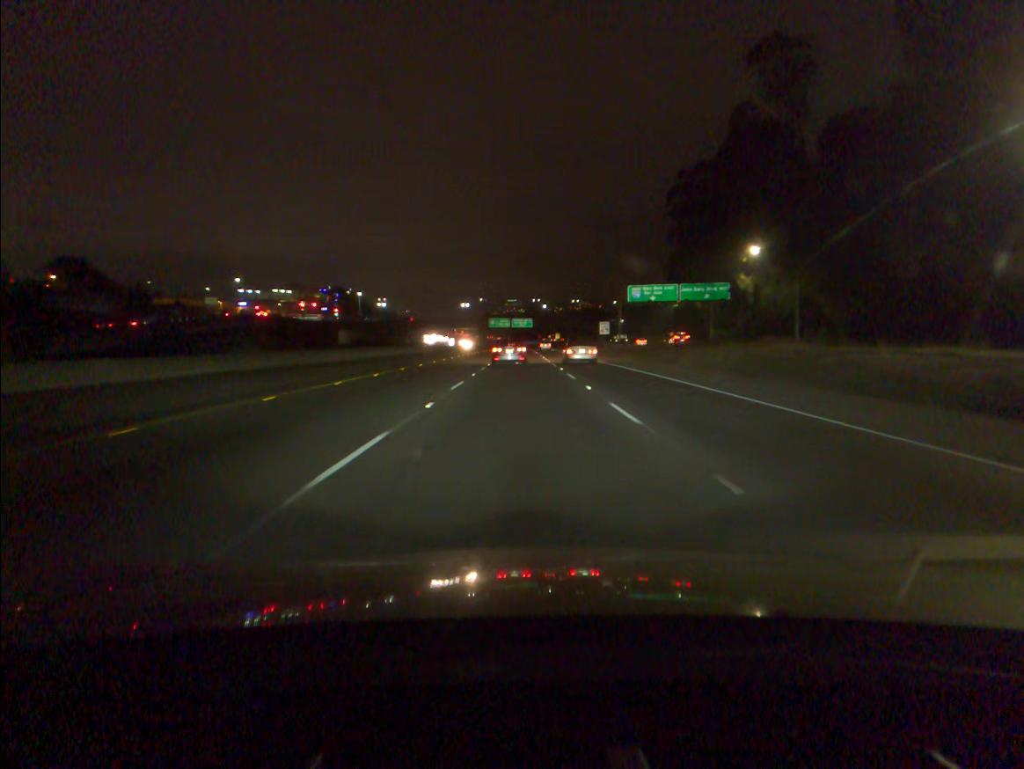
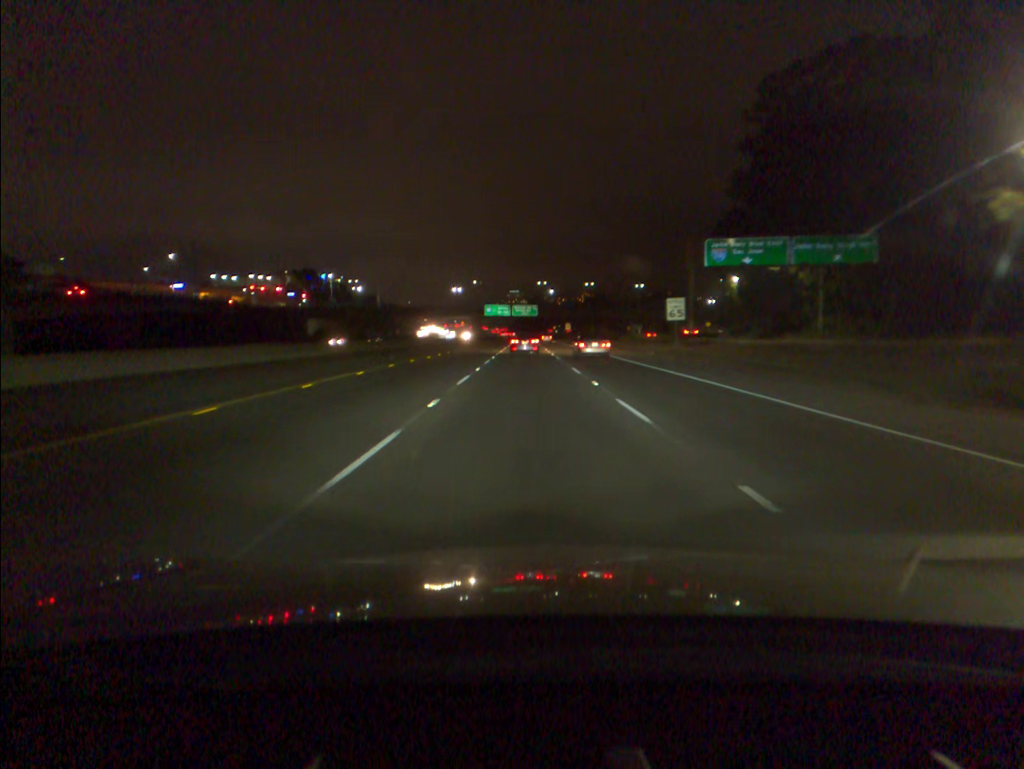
(-0.1, +44.7) m; 0°
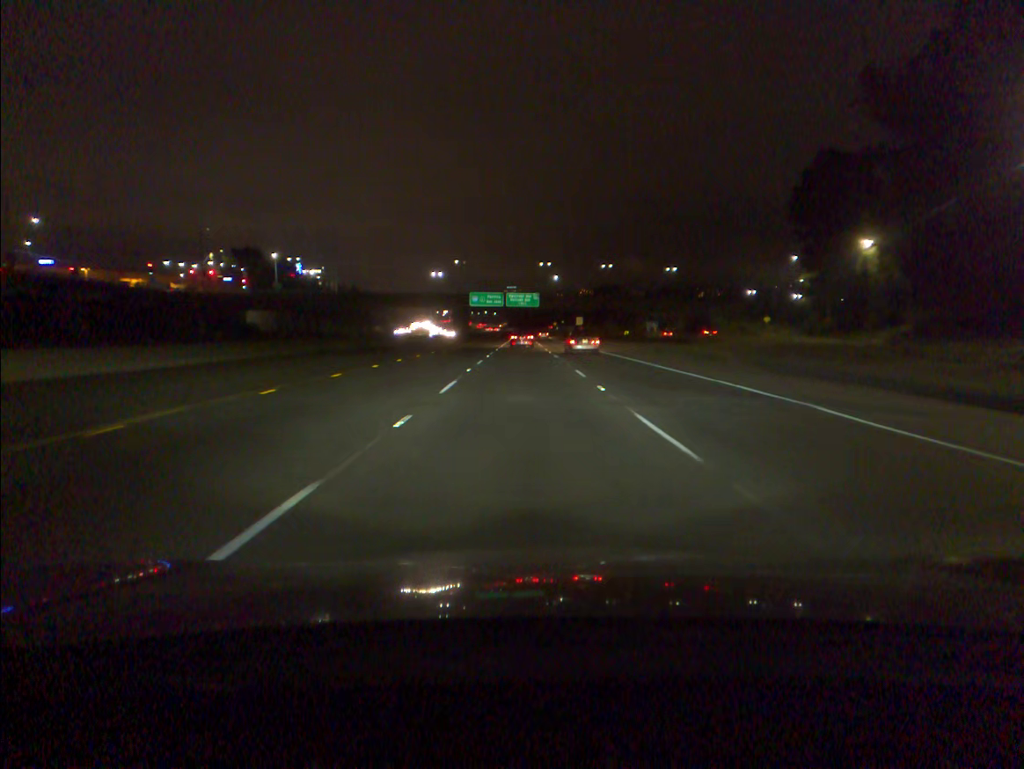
(+0.1, +47.9) m; 0°
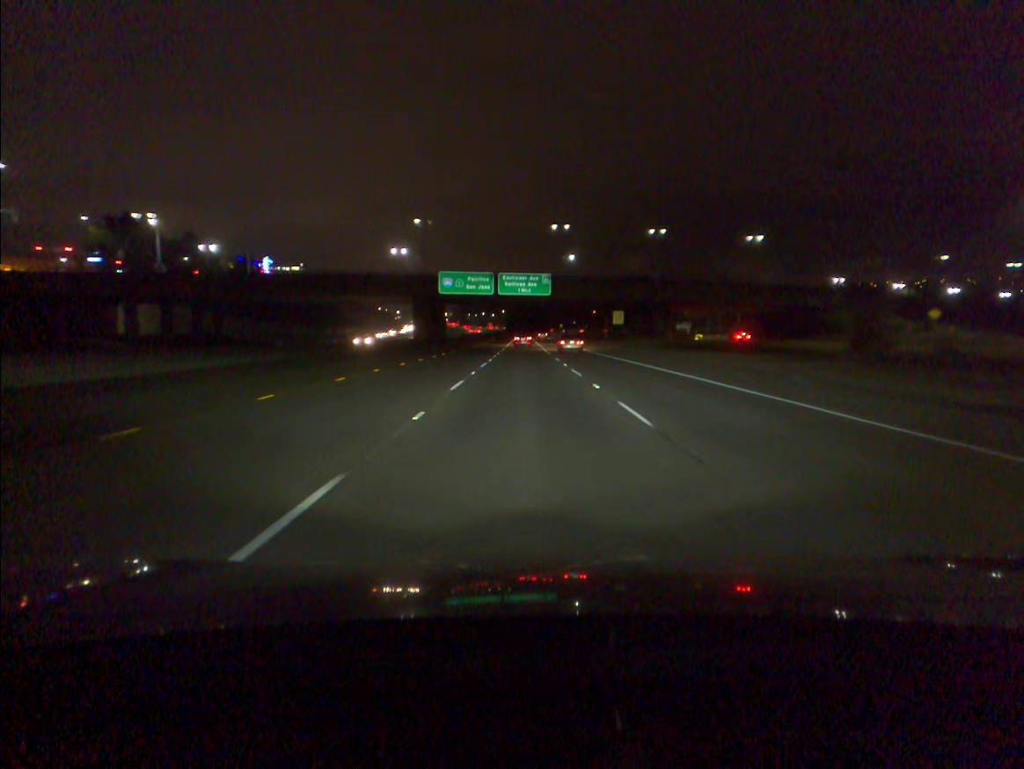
(0.0, +59.3) m; 0°
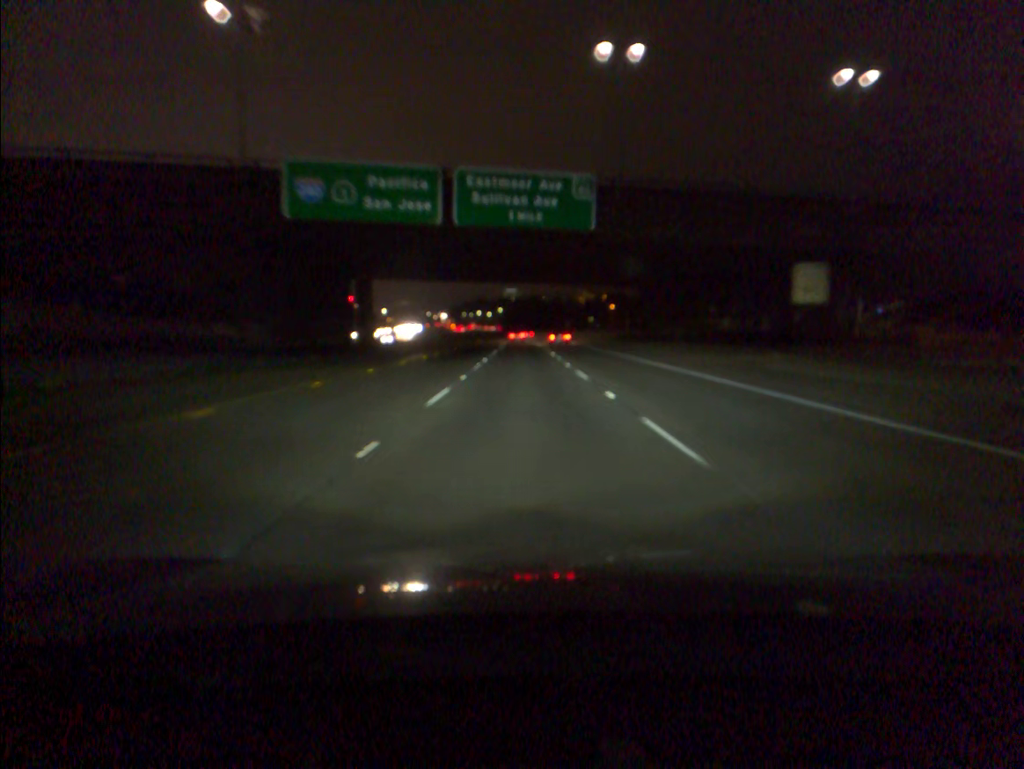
(0.0, +62.0) m; 0°
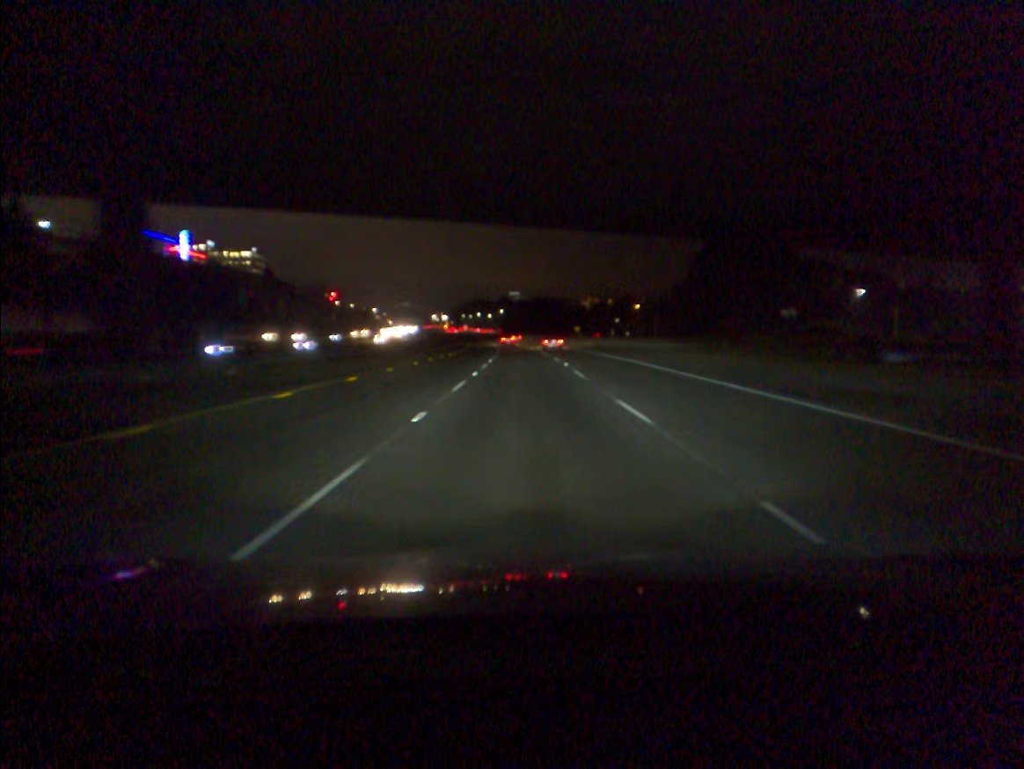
(-0.1, +39.6) m; 0°
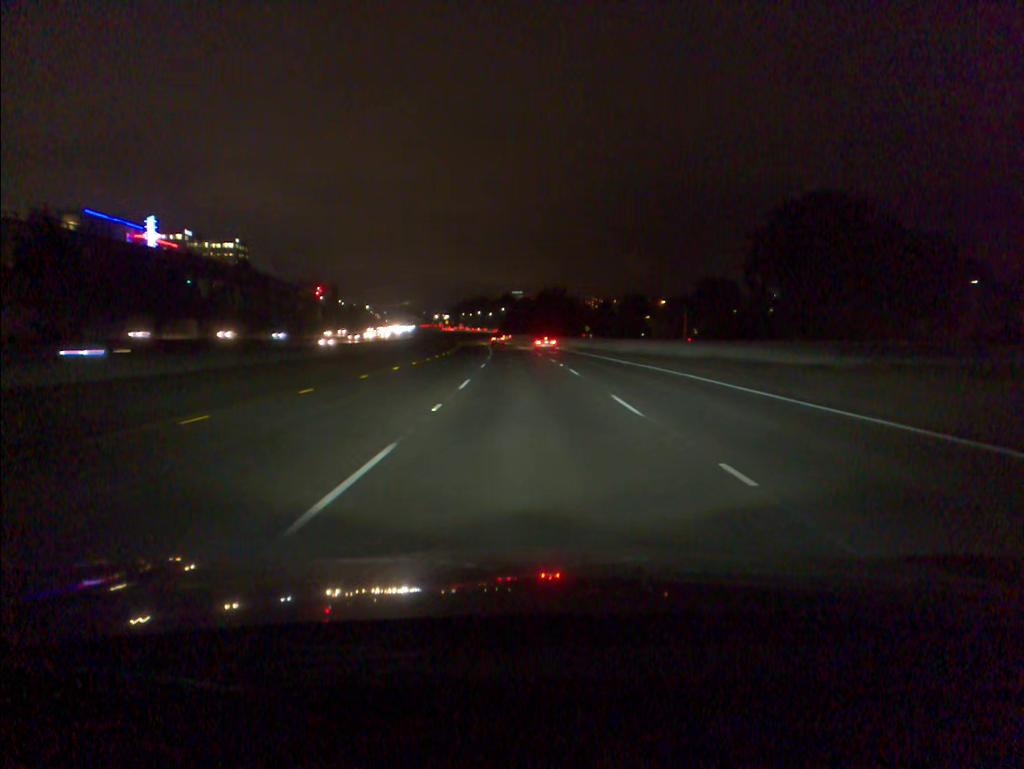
(0.0, +27.2) m; 0°
